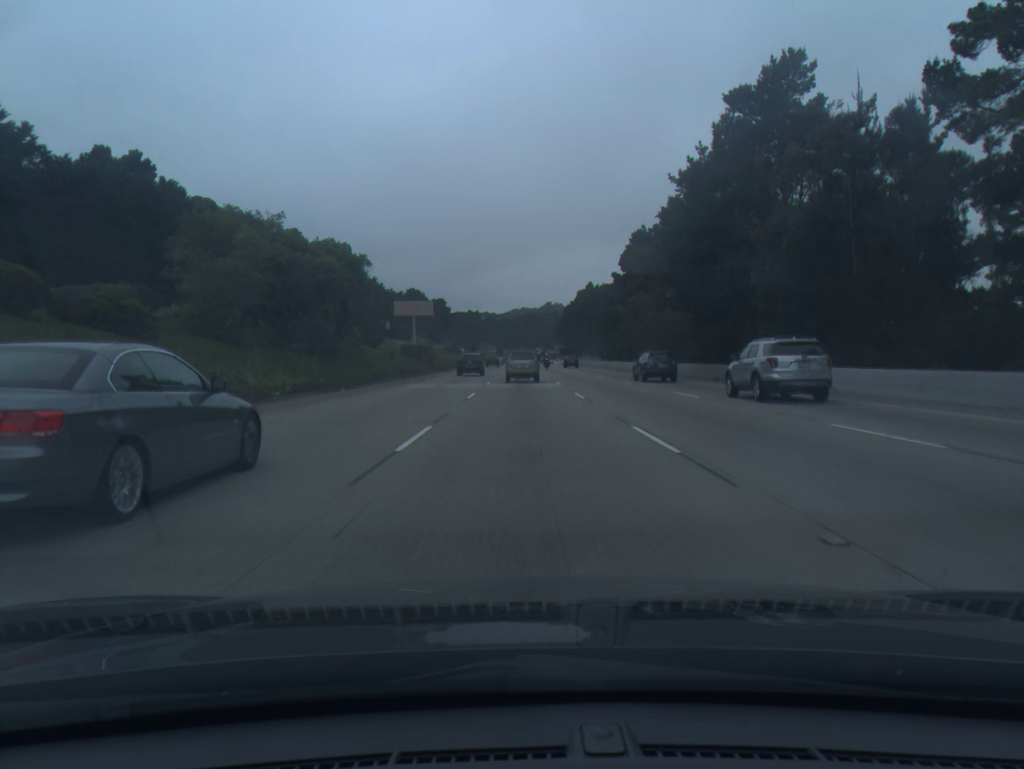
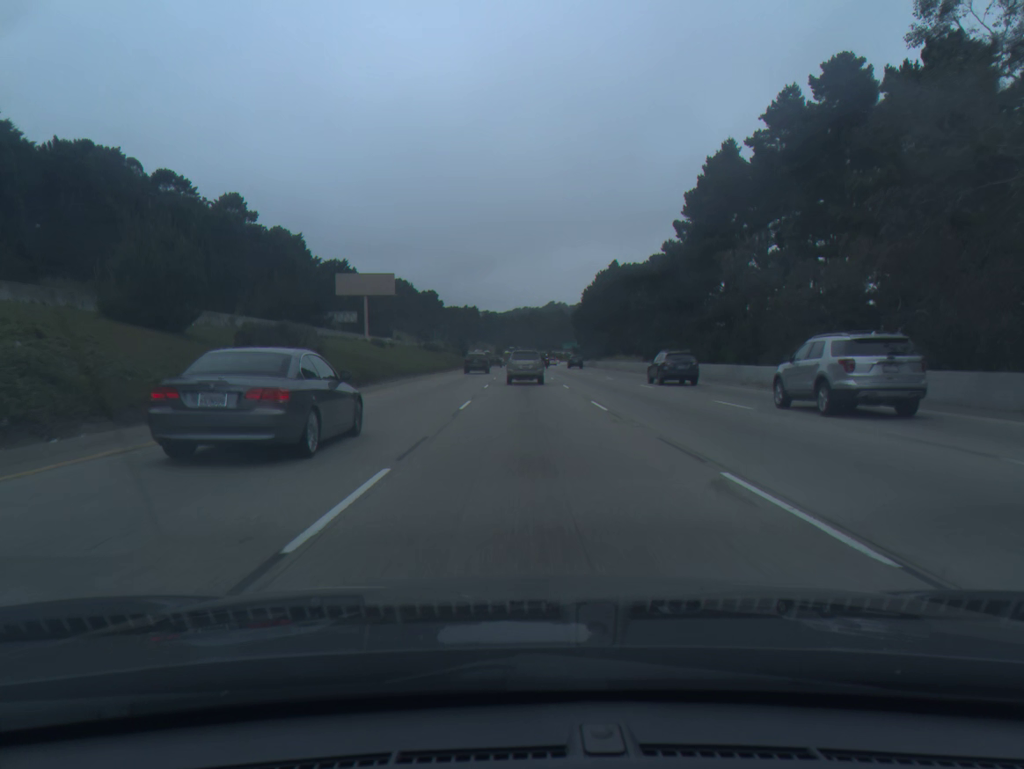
(-0.2, +49.3) m; 0°
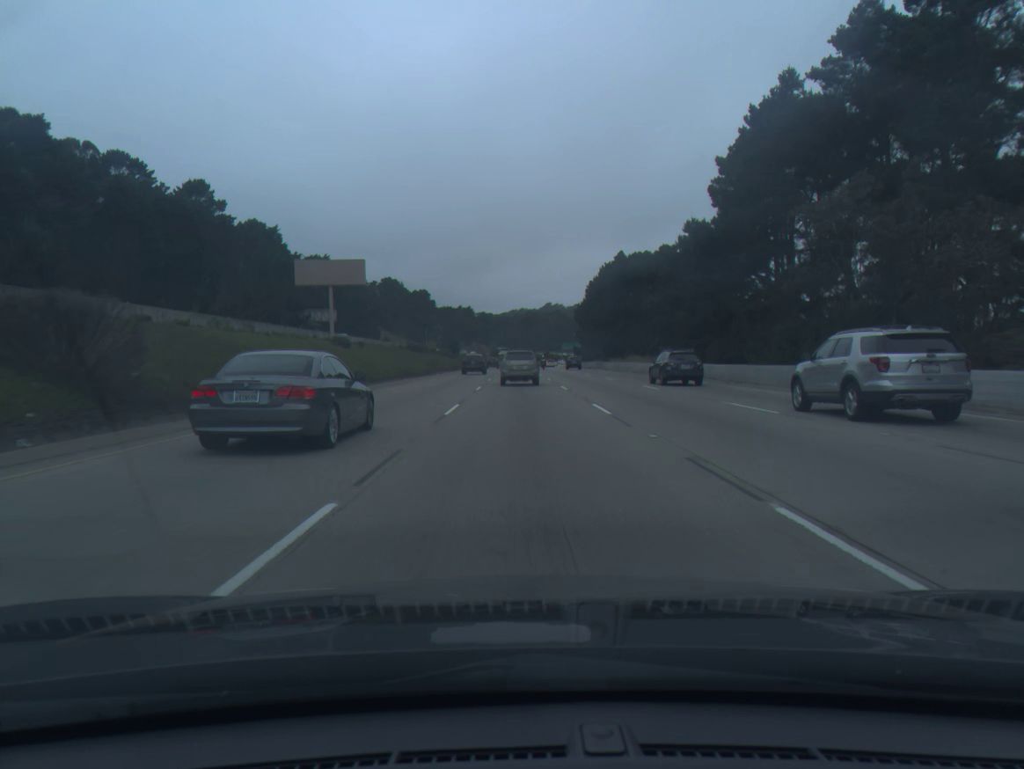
(+0.1, +16.7) m; 0°
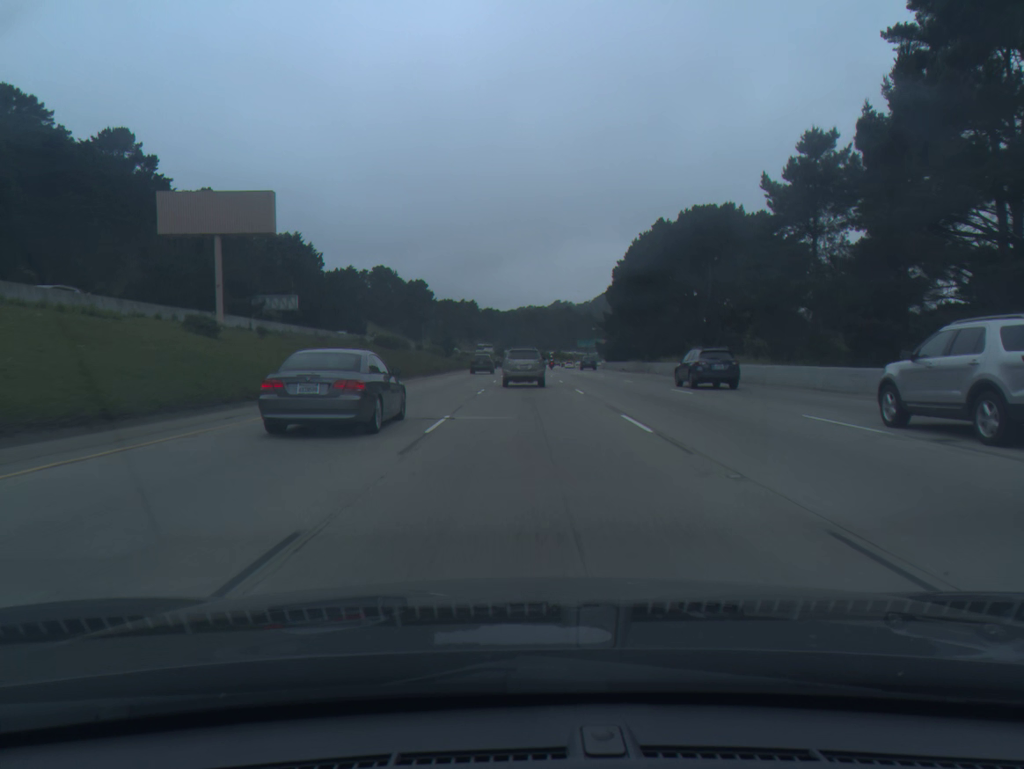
(-0.2, +33.7) m; -1°
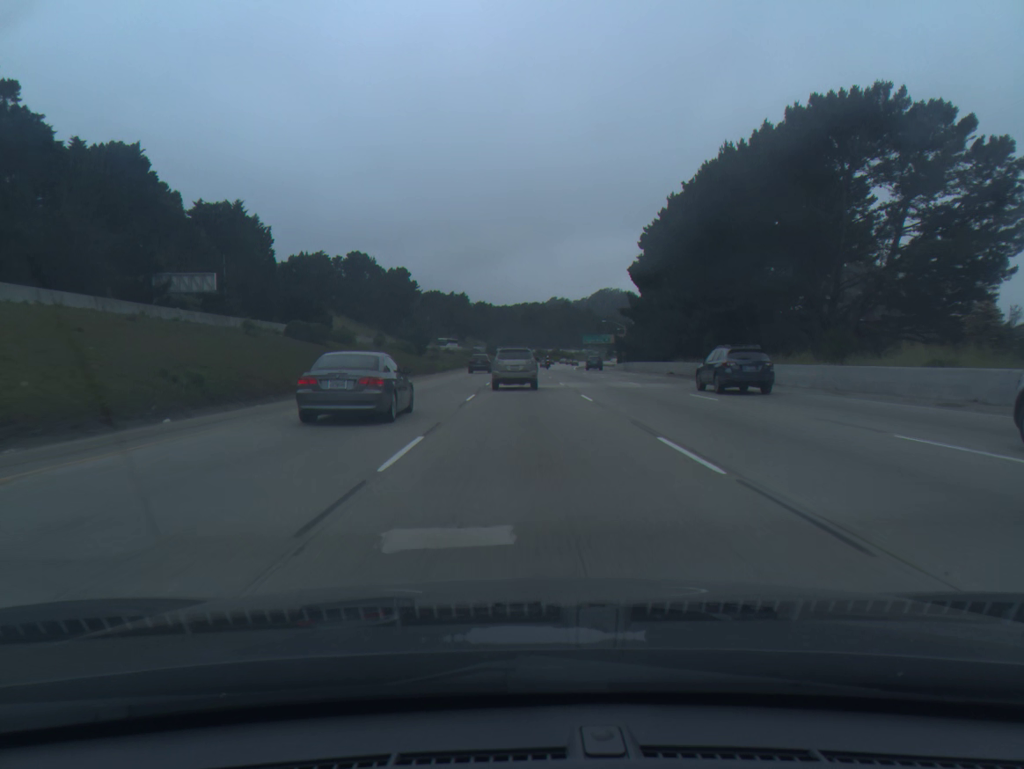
(+0.1, +33.5) m; 0°
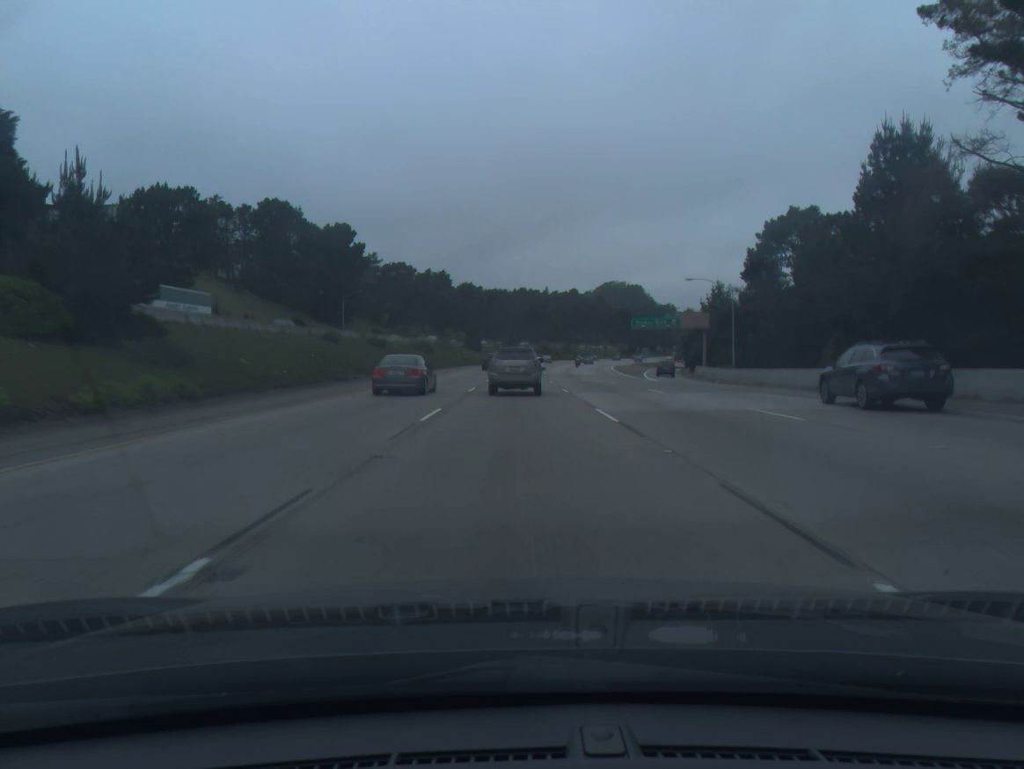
(+0.4, +80.9) m; 0°
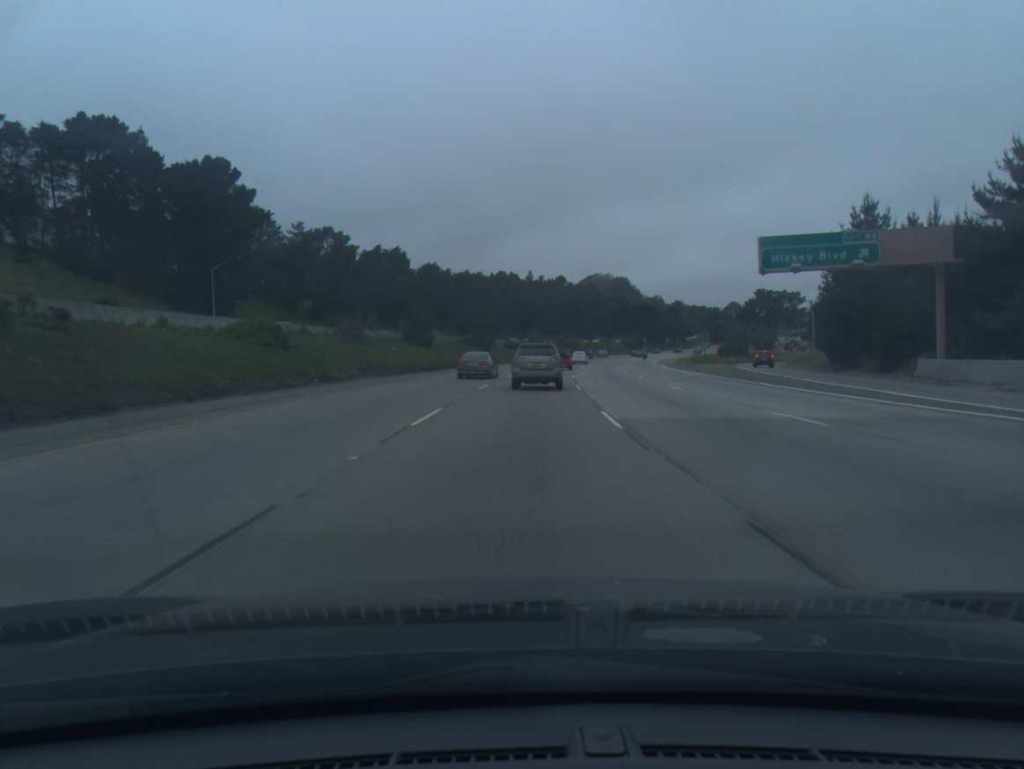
(+0.4, +60.1) m; +1°
